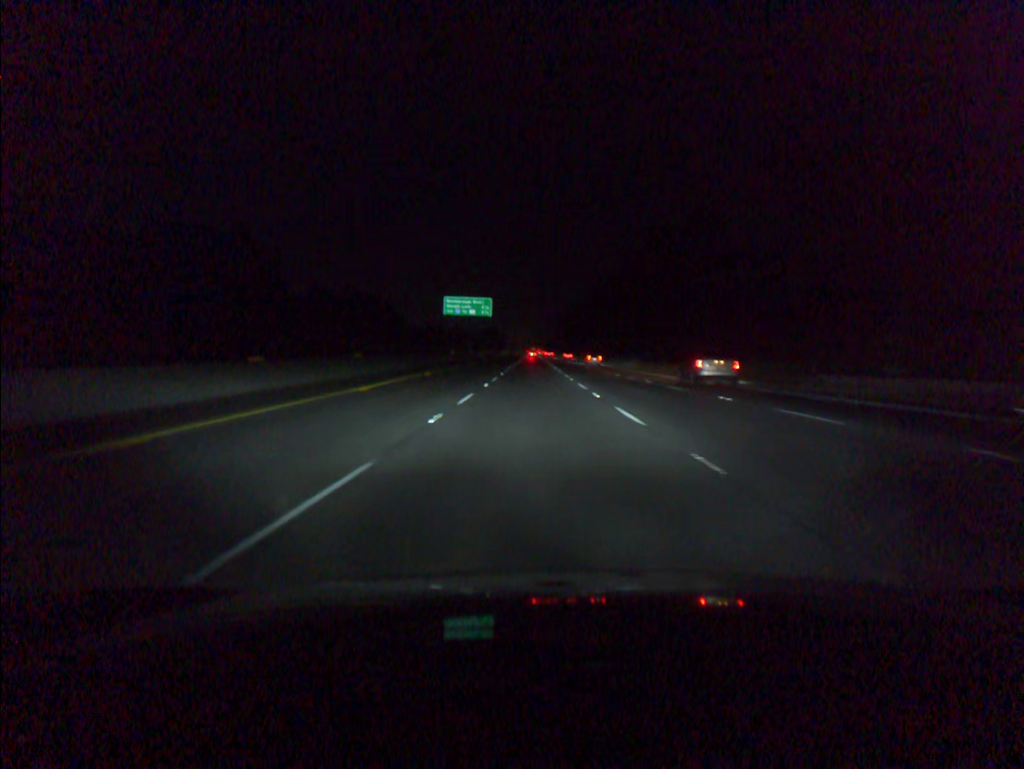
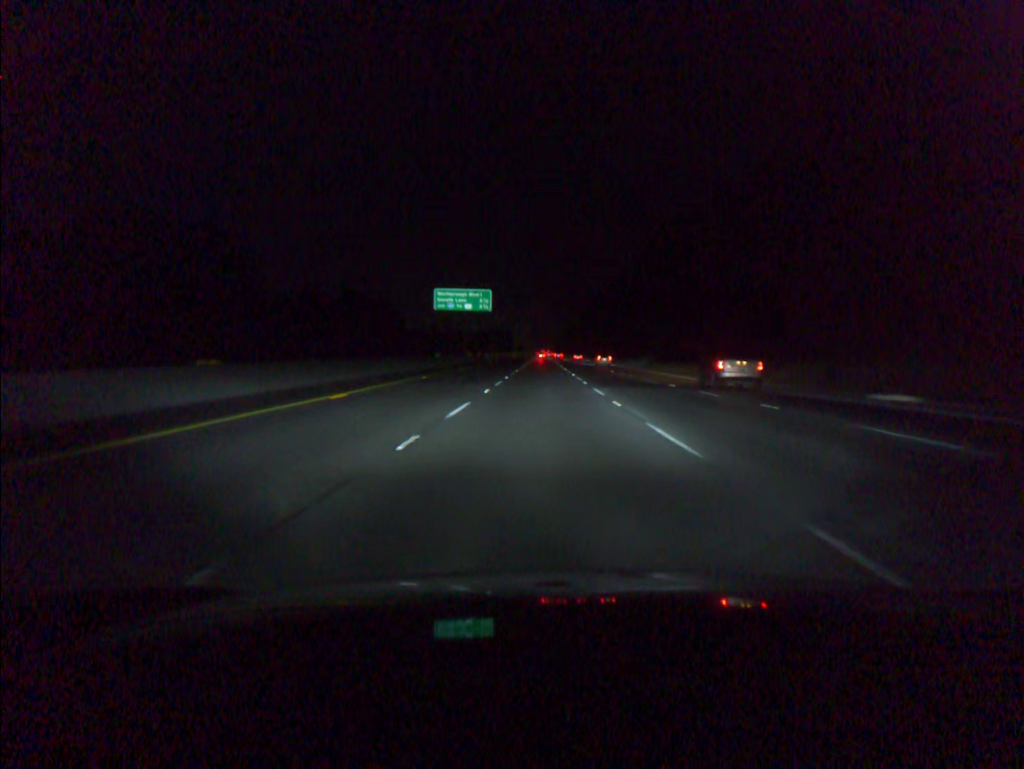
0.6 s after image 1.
(-0.1, +18.7) m; -1°
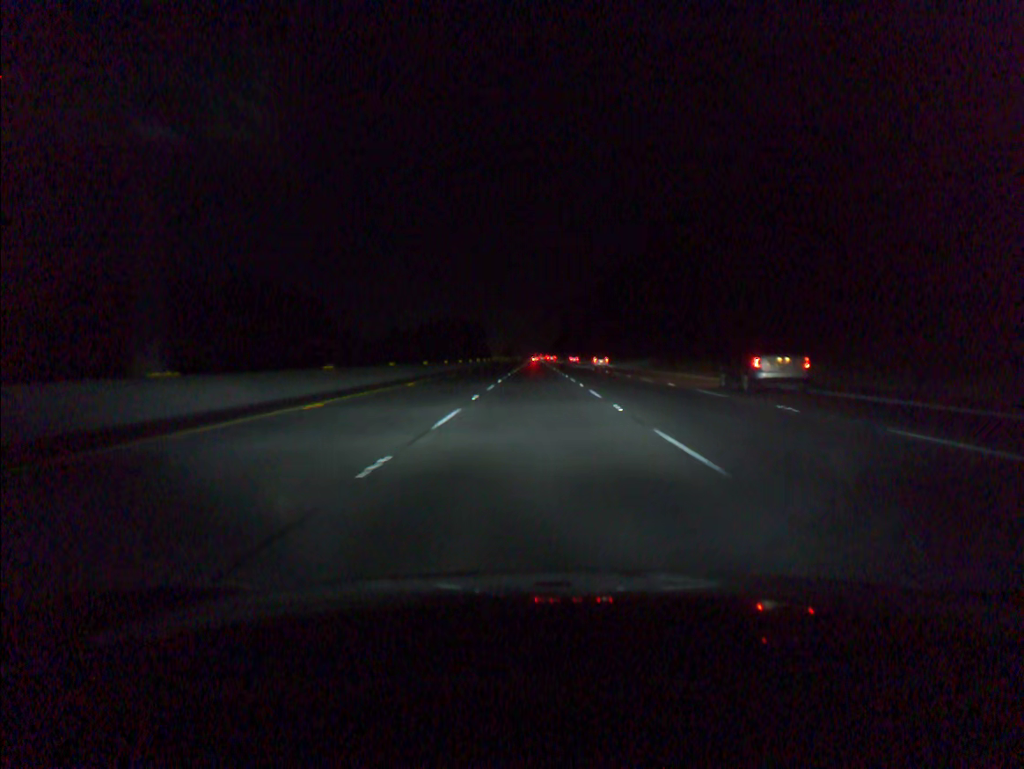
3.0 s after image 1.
(+0.1, +74.7) m; 0°
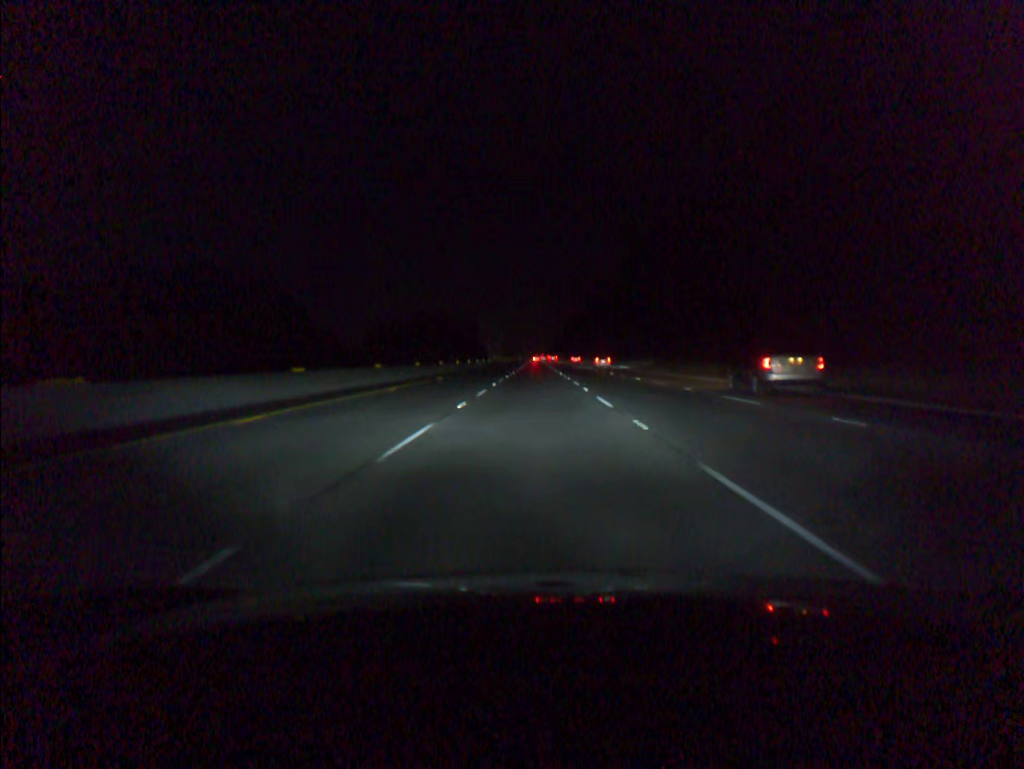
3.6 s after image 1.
(0.0, +18.6) m; 0°
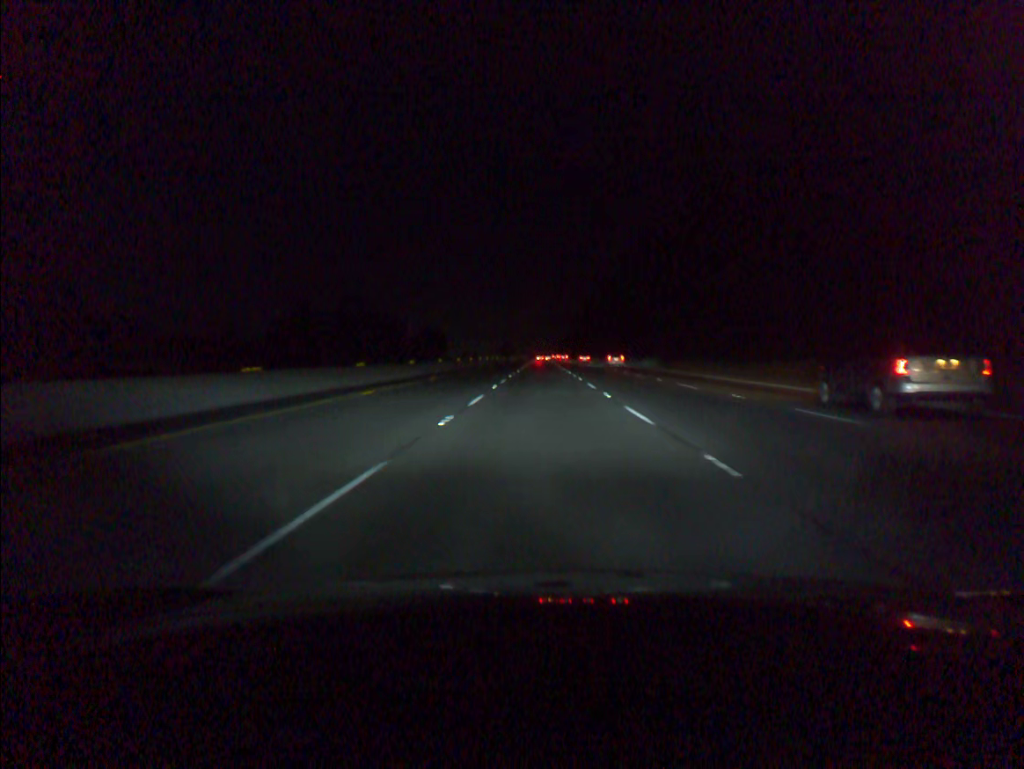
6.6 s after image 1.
(-0.7, +93.0) m; 0°
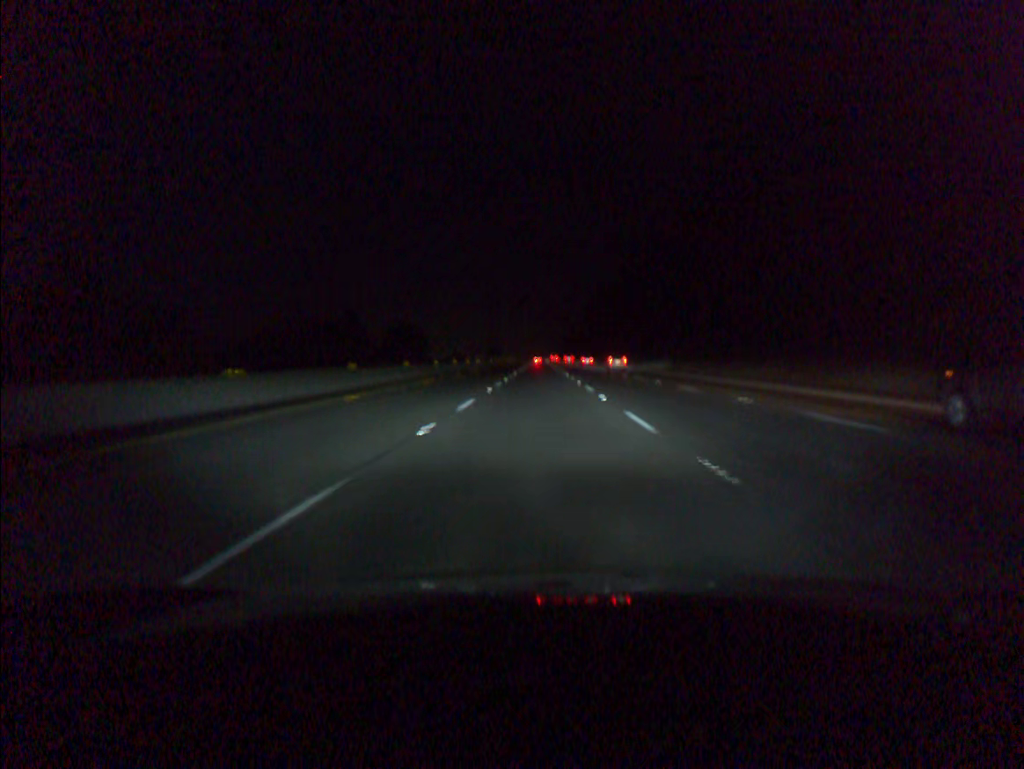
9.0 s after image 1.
(+0.3, +74.3) m; 0°
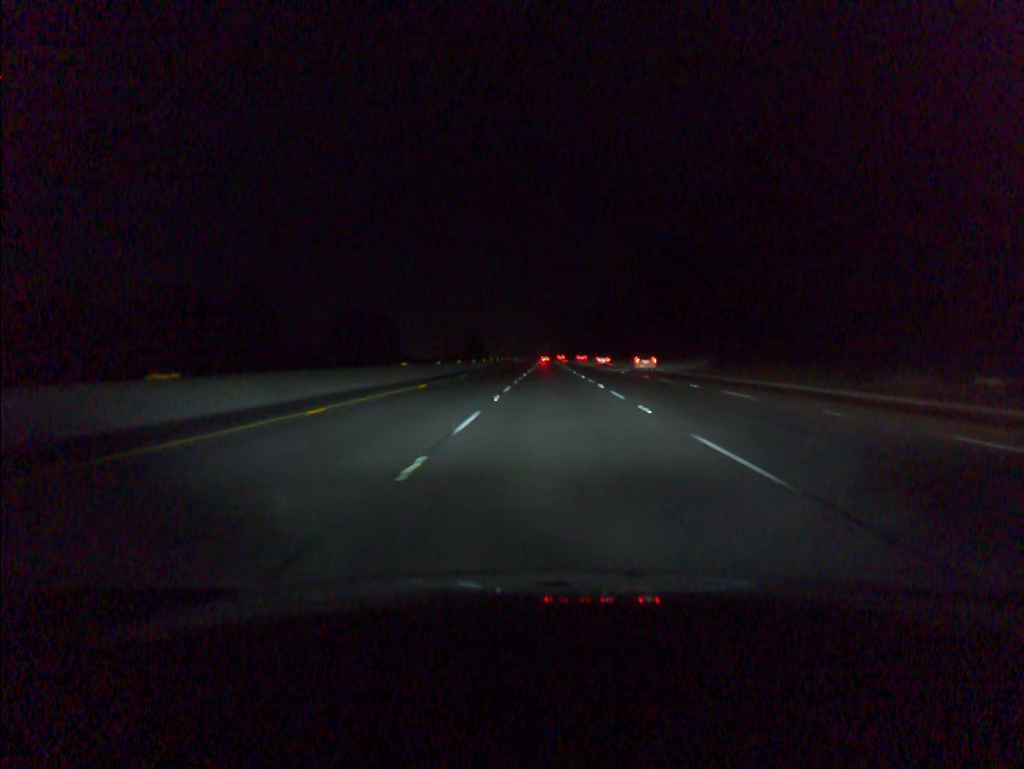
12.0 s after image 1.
(-0.5, +92.8) m; 0°
